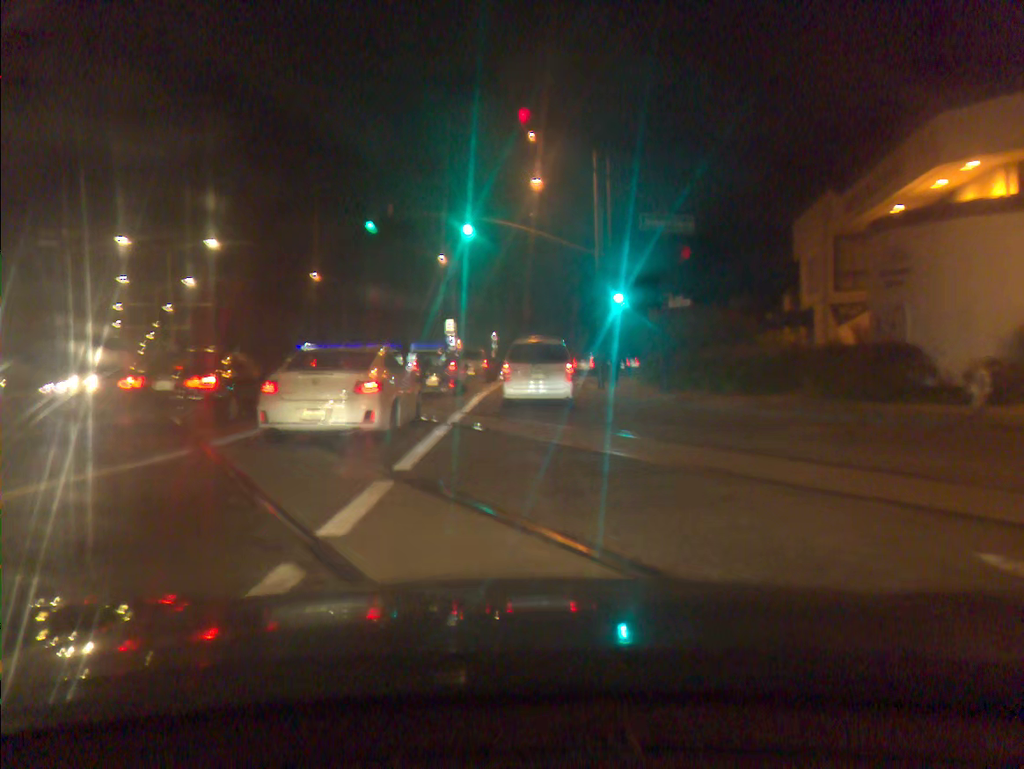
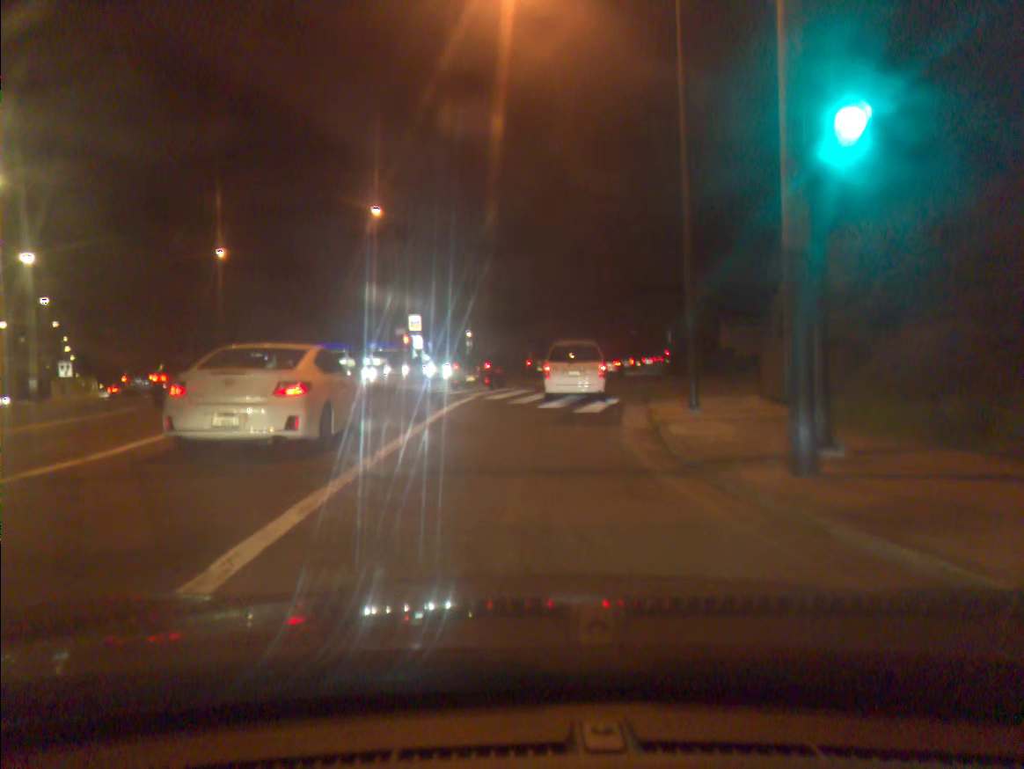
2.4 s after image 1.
(+0.1, +22.8) m; +1°
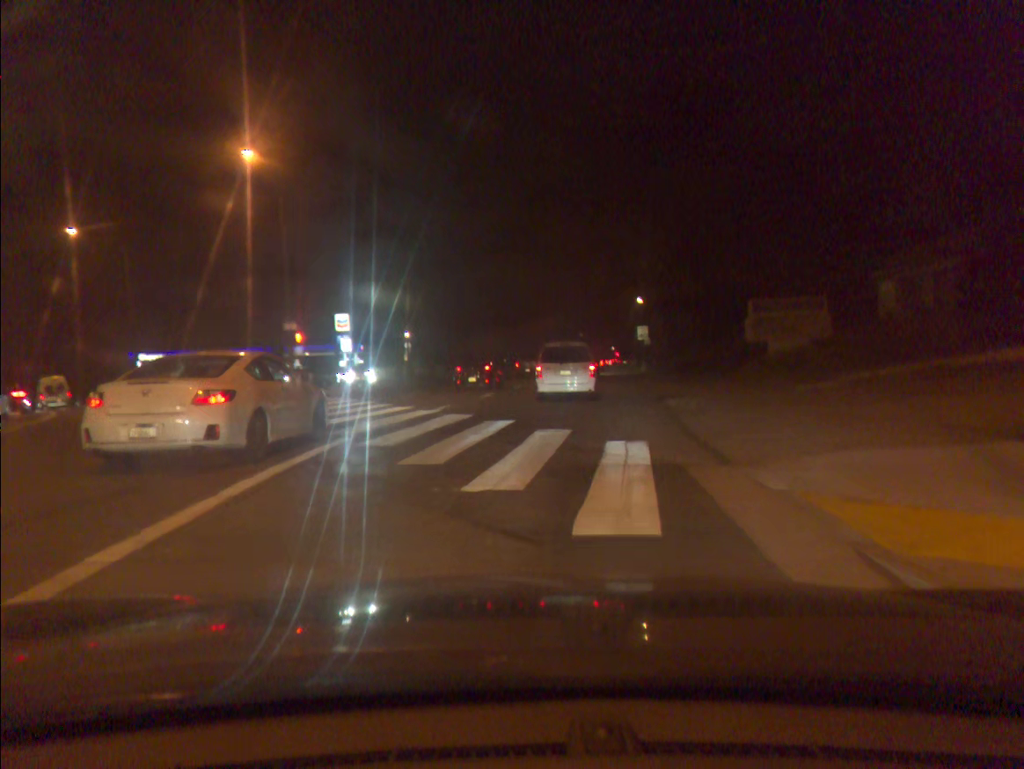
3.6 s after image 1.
(+0.4, +12.4) m; +4°
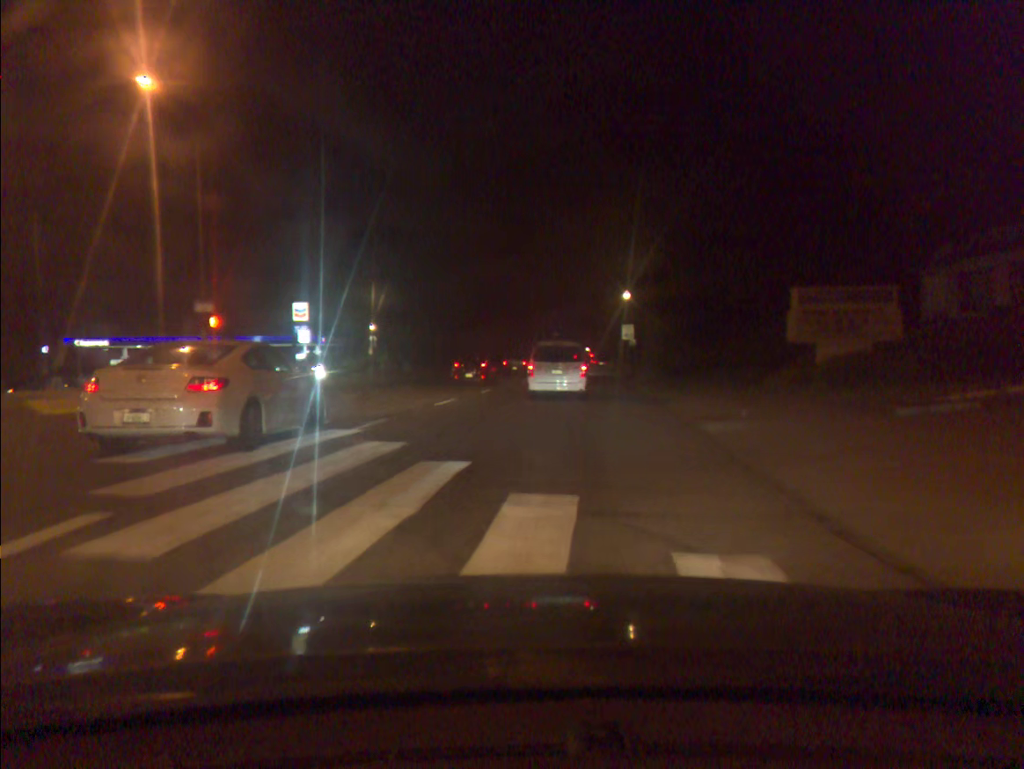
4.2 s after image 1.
(+0.1, +6.7) m; +2°
